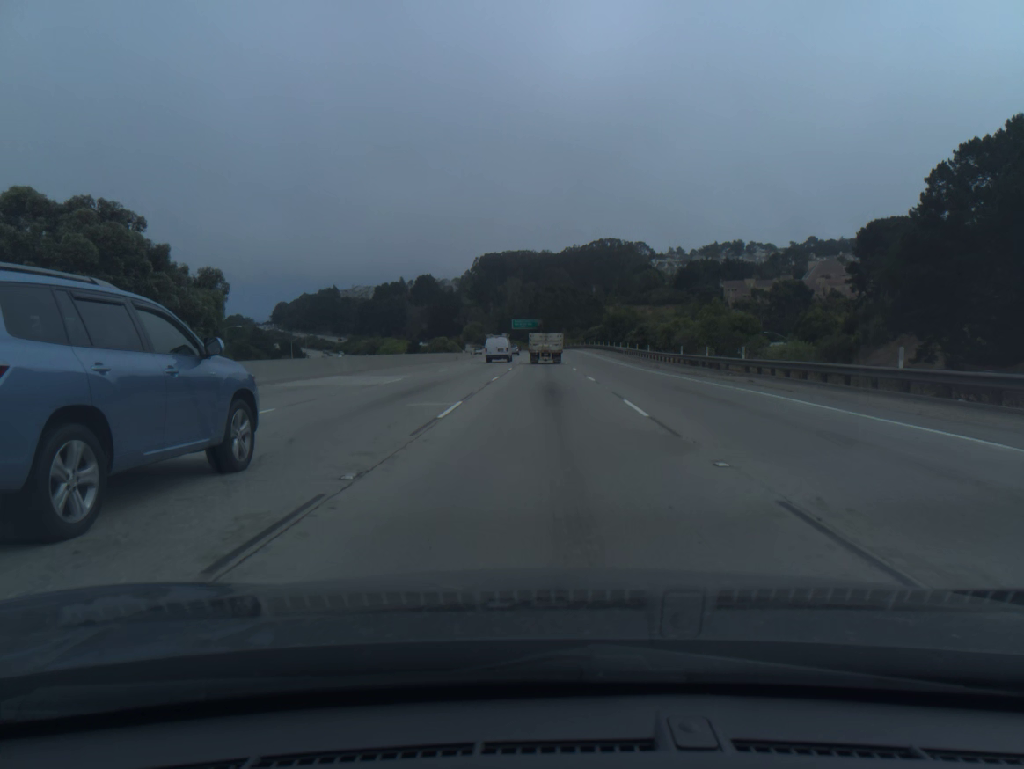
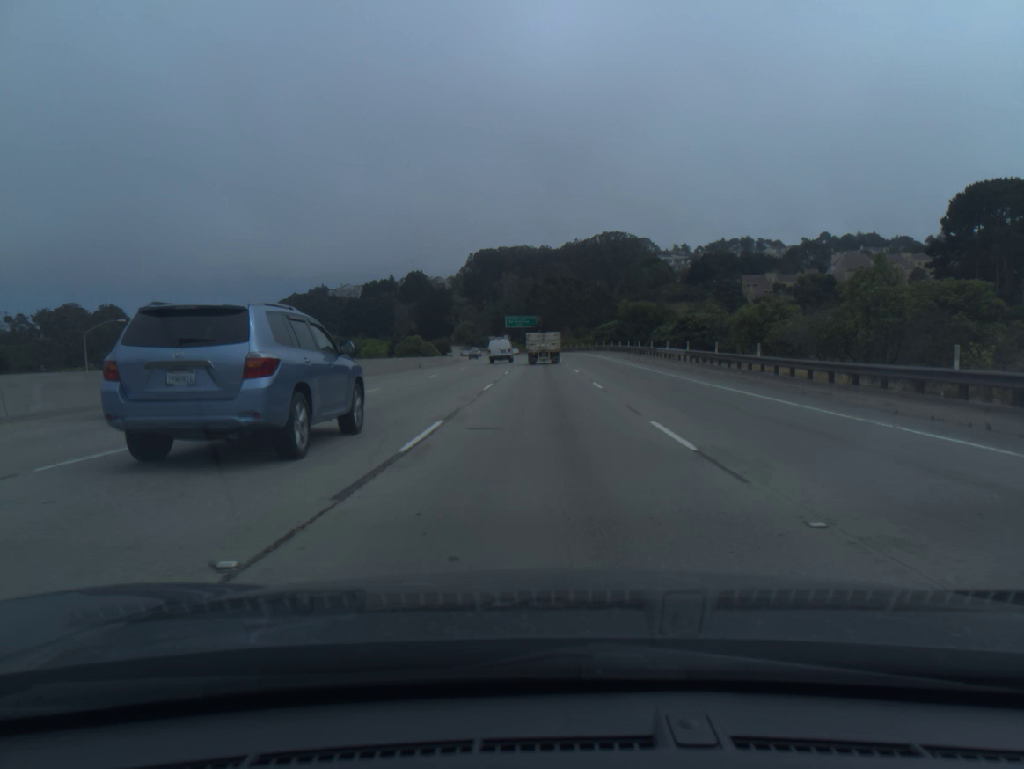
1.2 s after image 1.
(0.0, +33.1) m; 0°
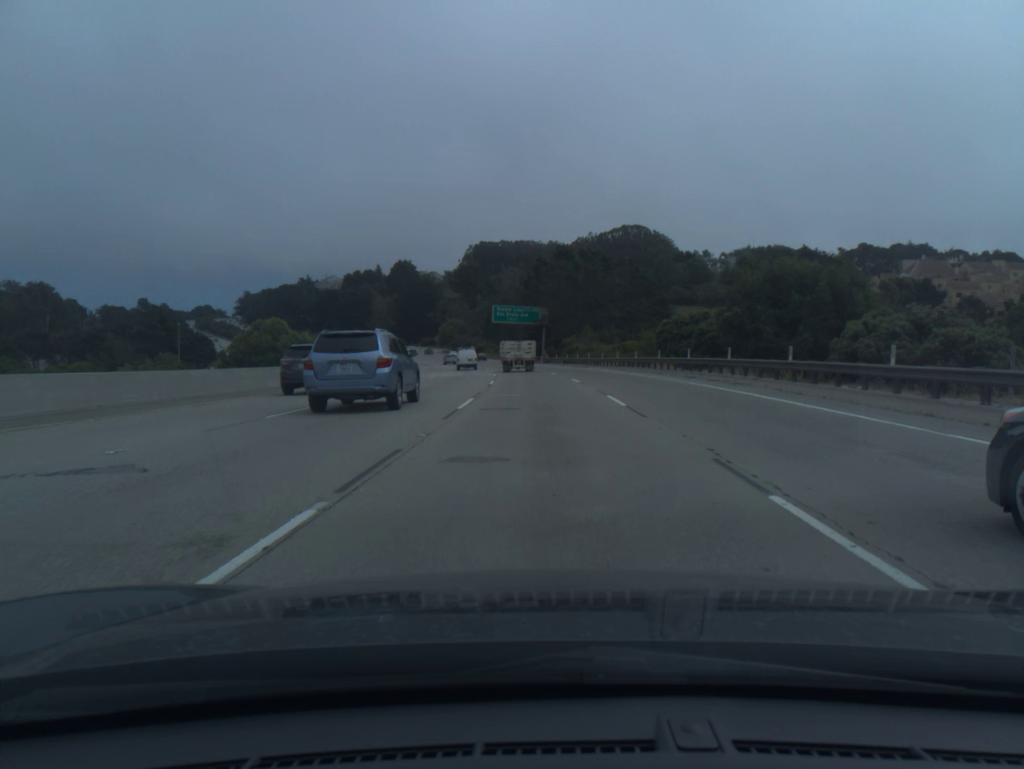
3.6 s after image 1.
(+0.1, +65.8) m; 0°
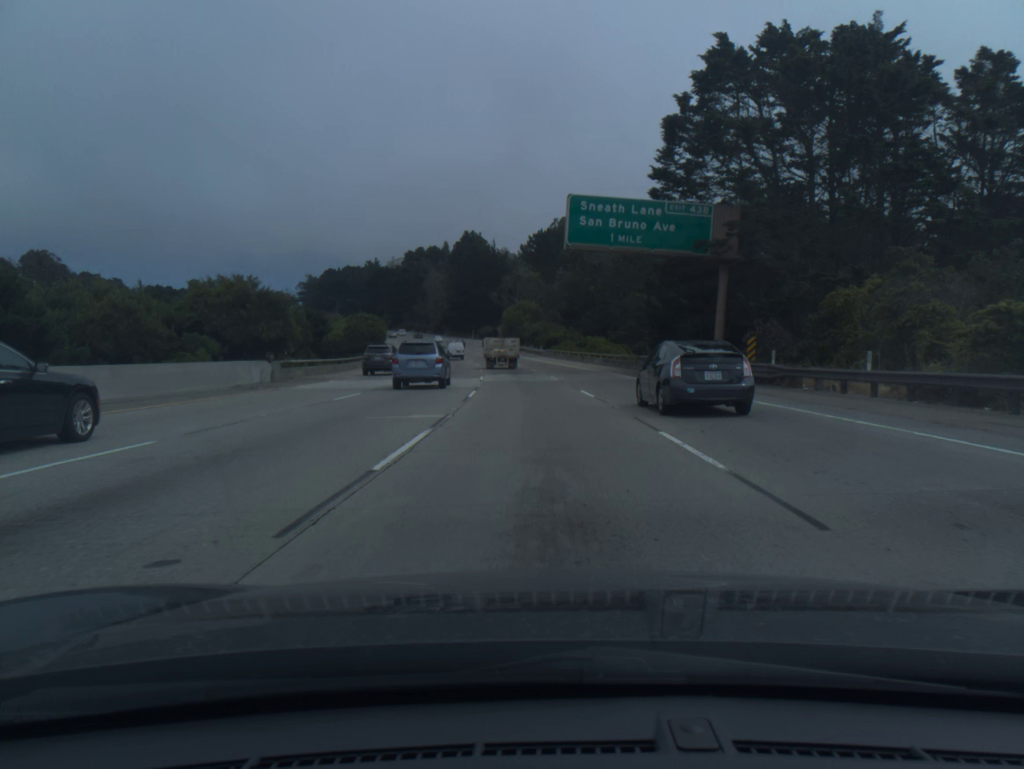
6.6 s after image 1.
(-3.8, +81.7) m; -6°
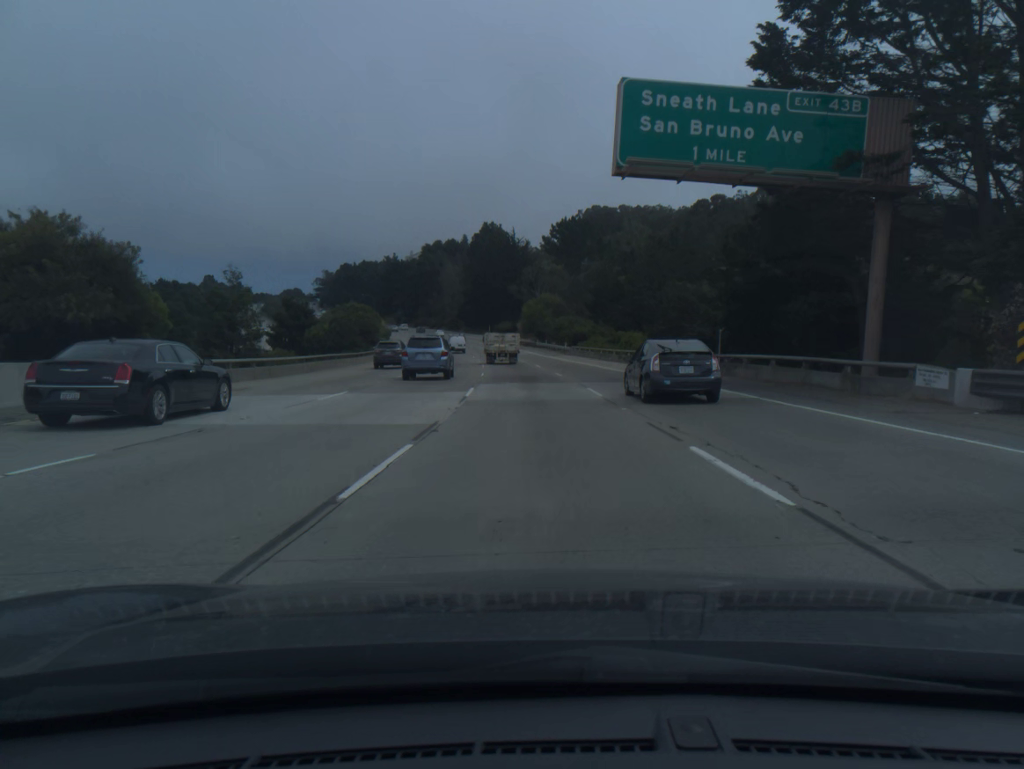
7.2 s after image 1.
(-0.2, +16.4) m; -2°
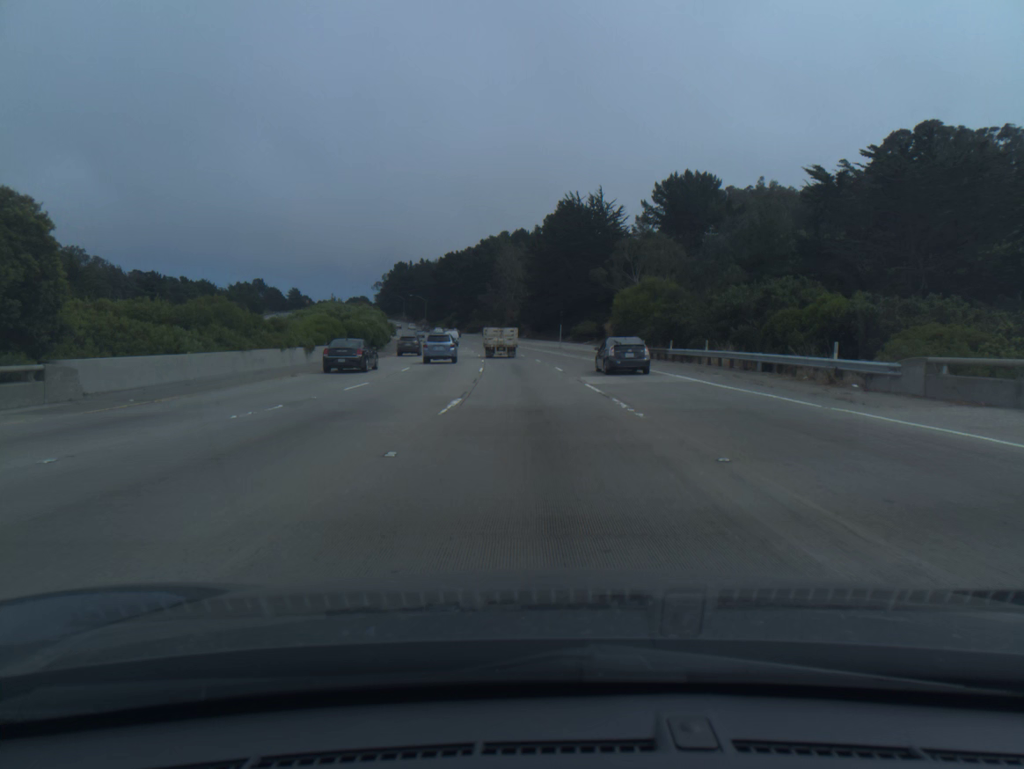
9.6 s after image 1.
(-3.3, +65.5) m; -6°
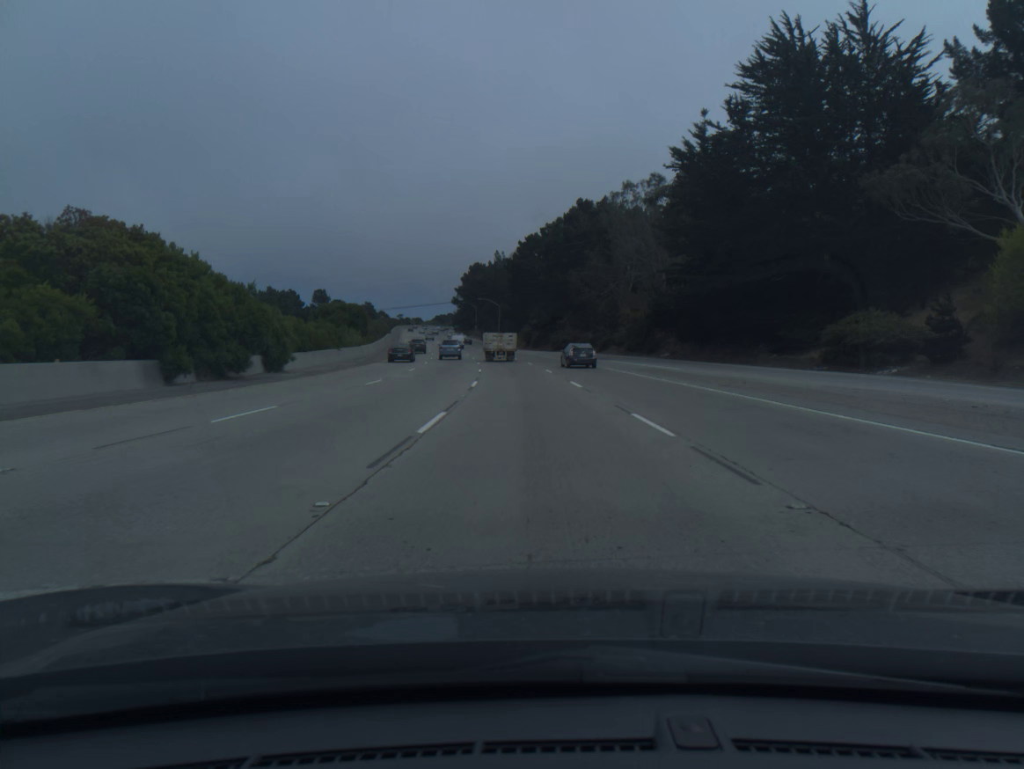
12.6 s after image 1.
(-5.4, +81.7) m; -7°
